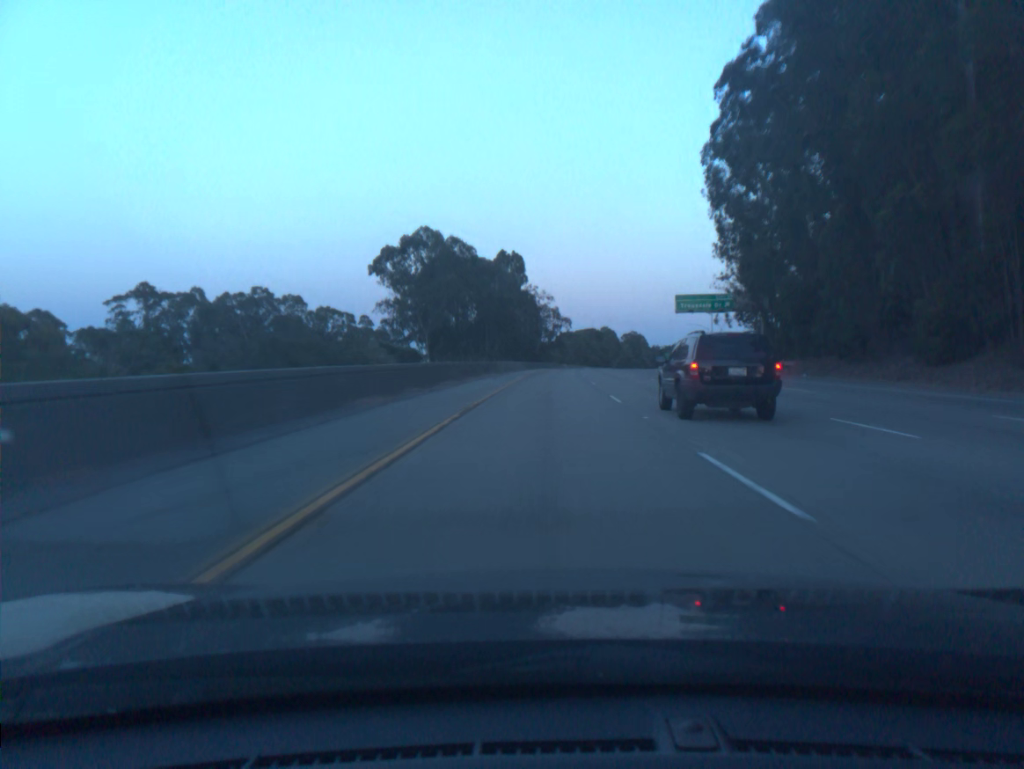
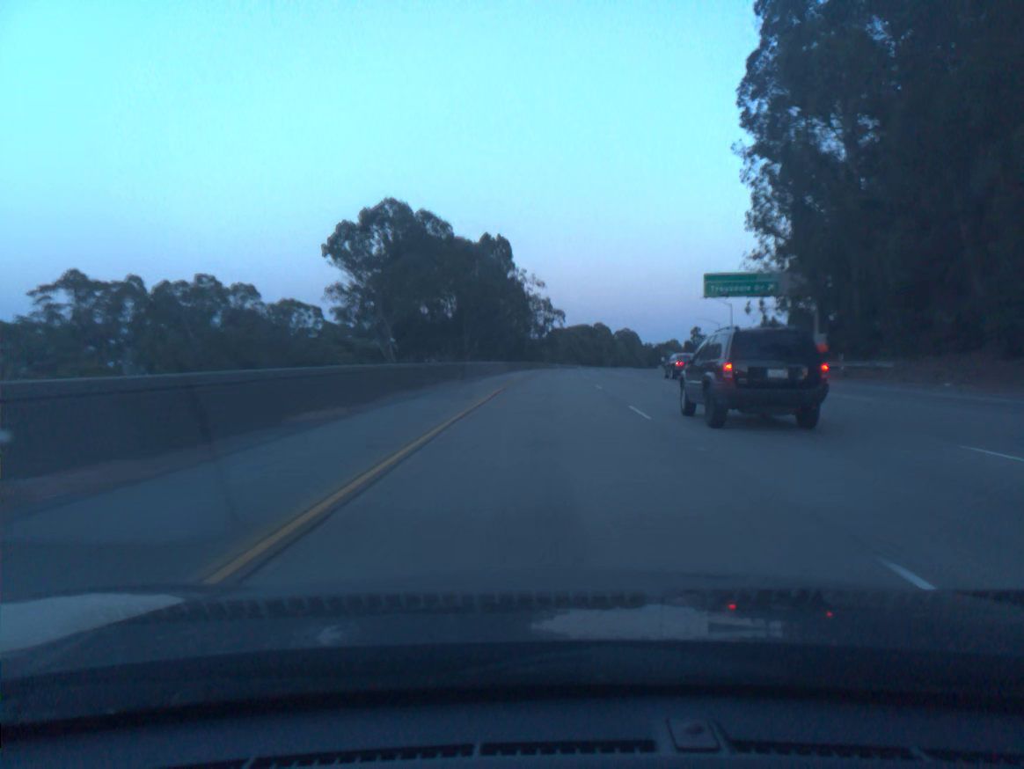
(+0.1, +19.7) m; +1°
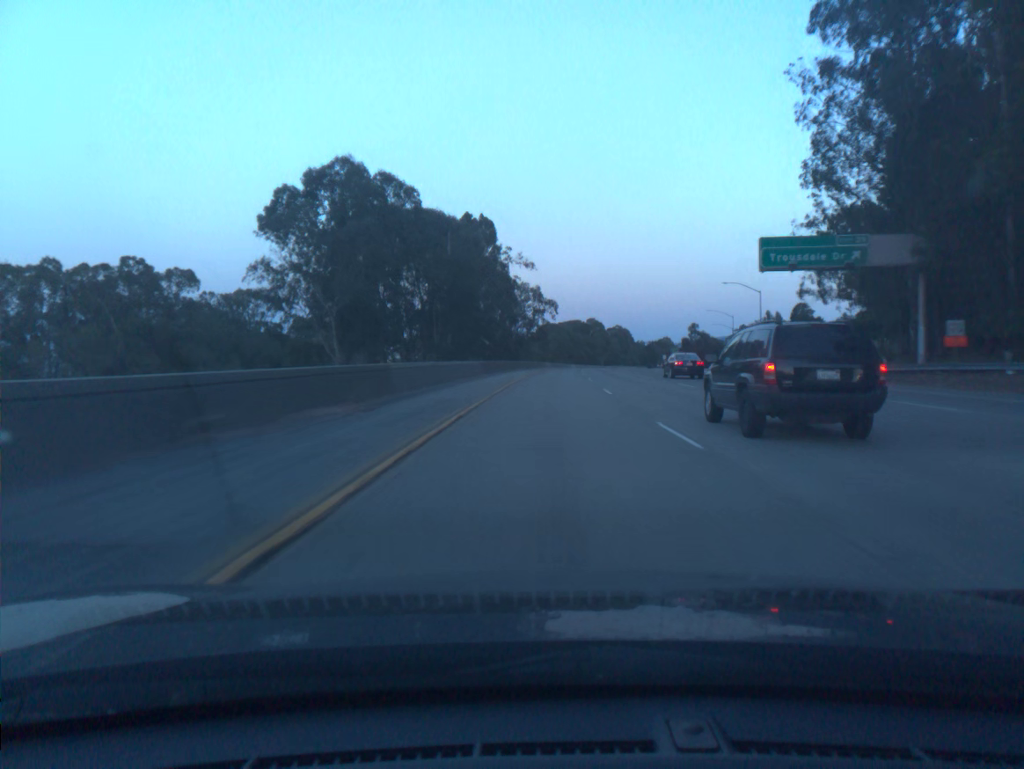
(+0.1, +19.8) m; +1°
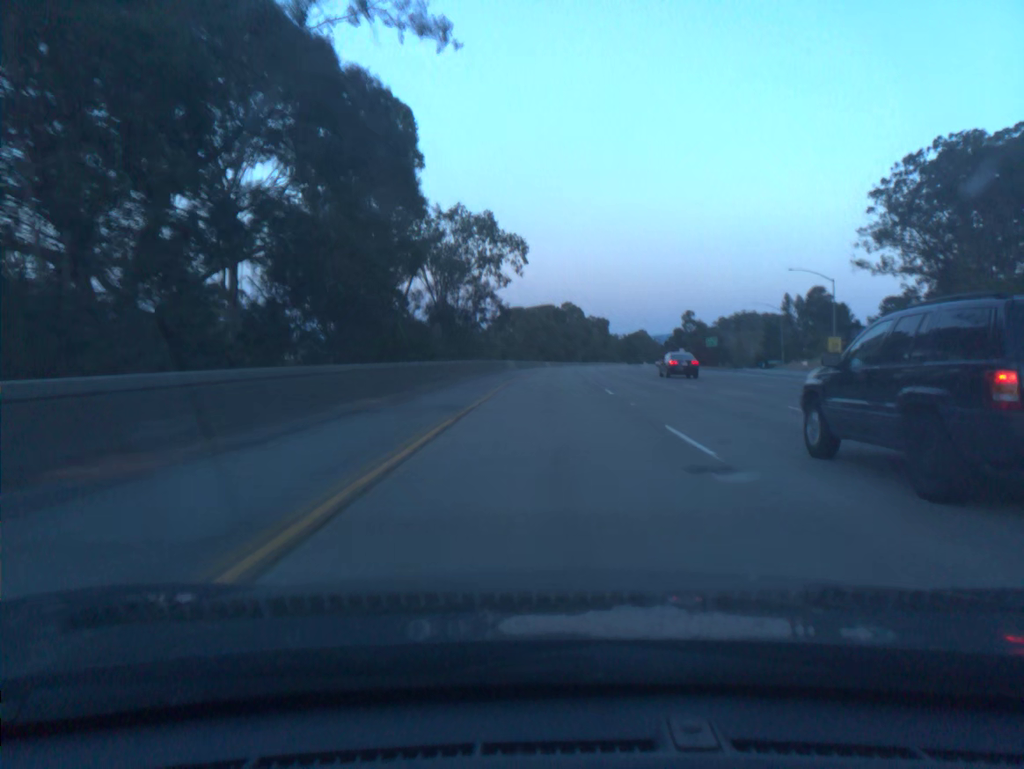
(+1.2, +59.4) m; +2°
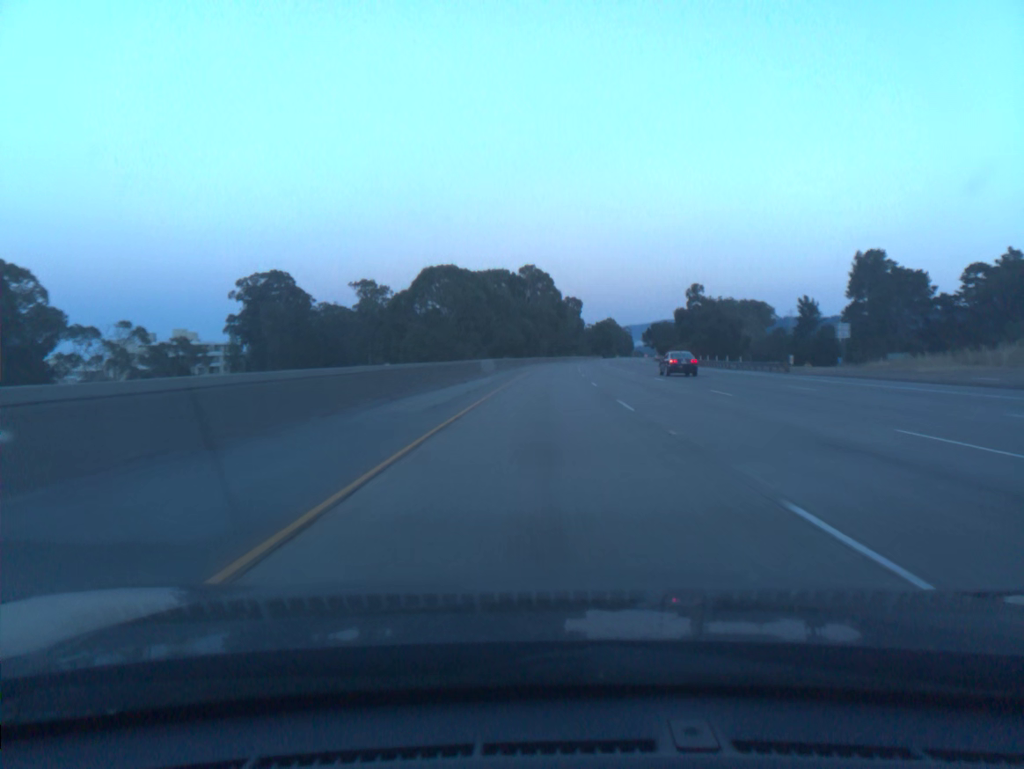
(+2.1, +79.3) m; +3°
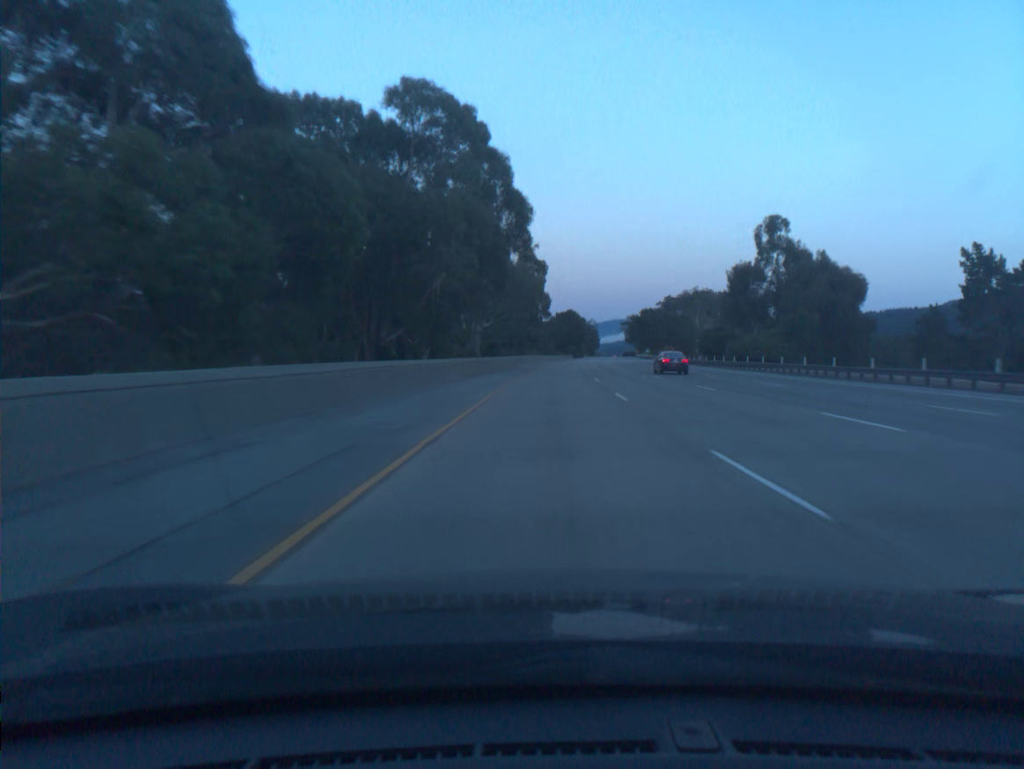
(+2.9, +98.9) m; +3°
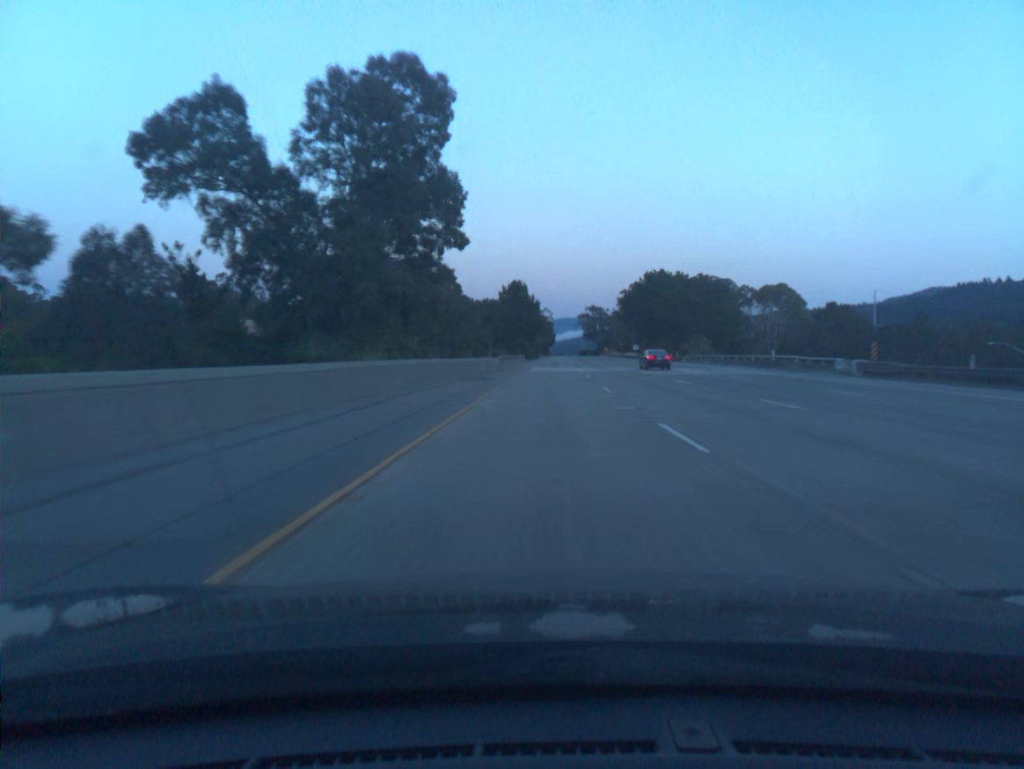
(+3.6, +98.3) m; +4°
